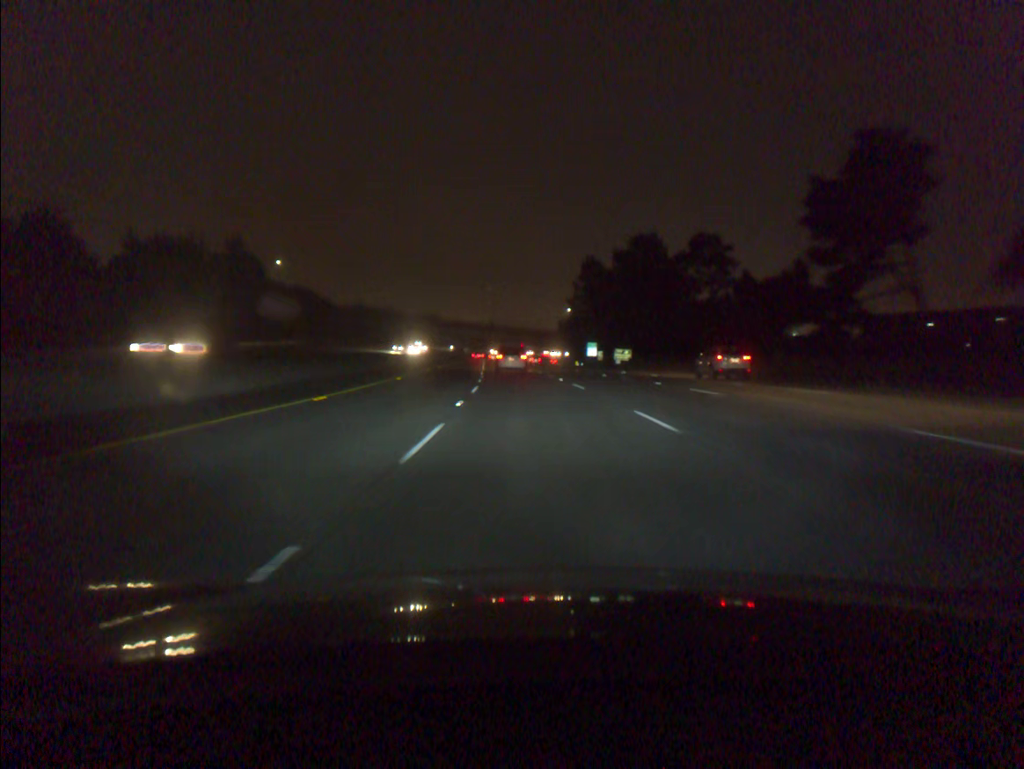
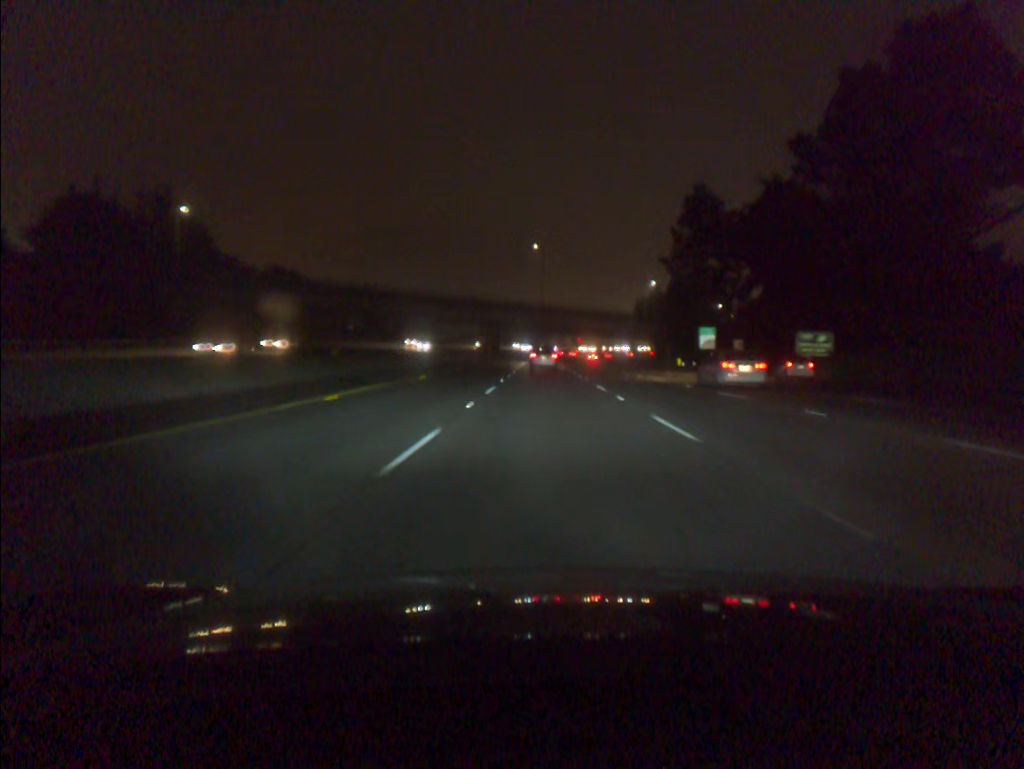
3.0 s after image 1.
(-3.4, +73.8) m; -4°
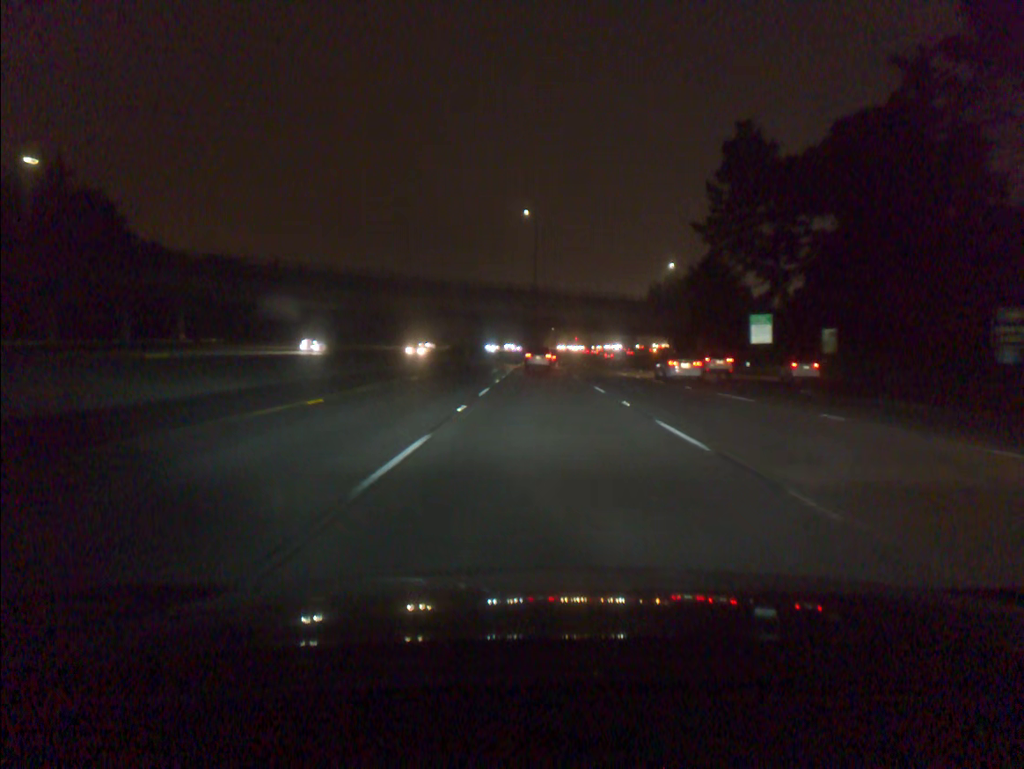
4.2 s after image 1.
(+0.1, +30.1) m; 0°
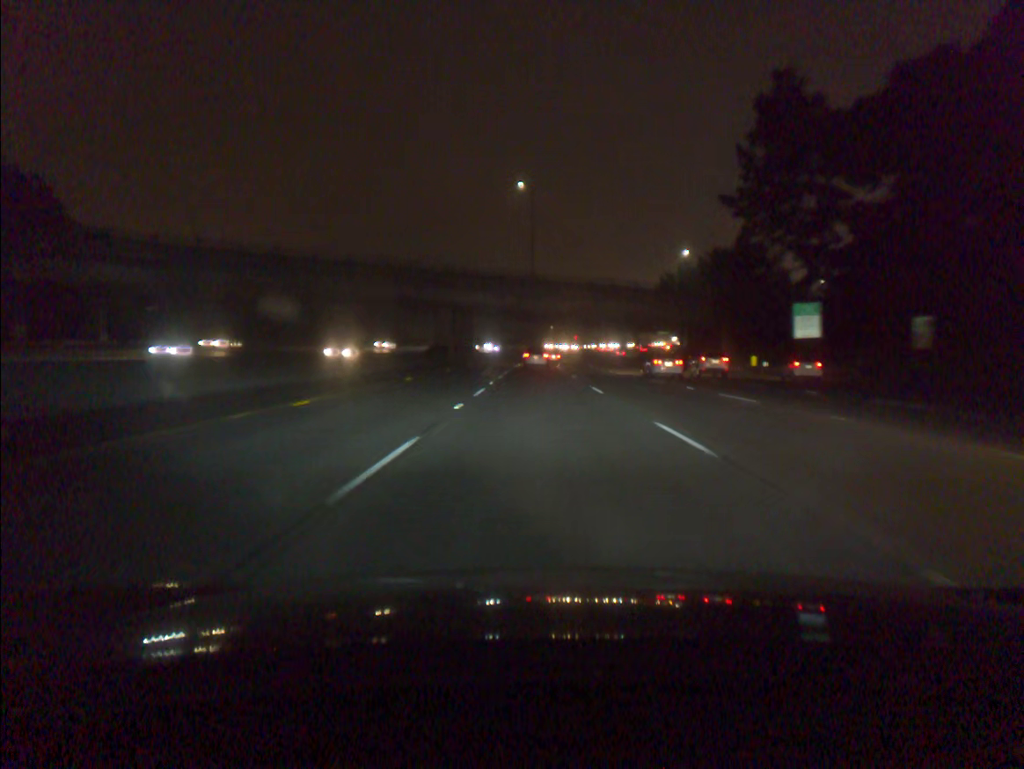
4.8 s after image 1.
(0.0, +15.2) m; 0°
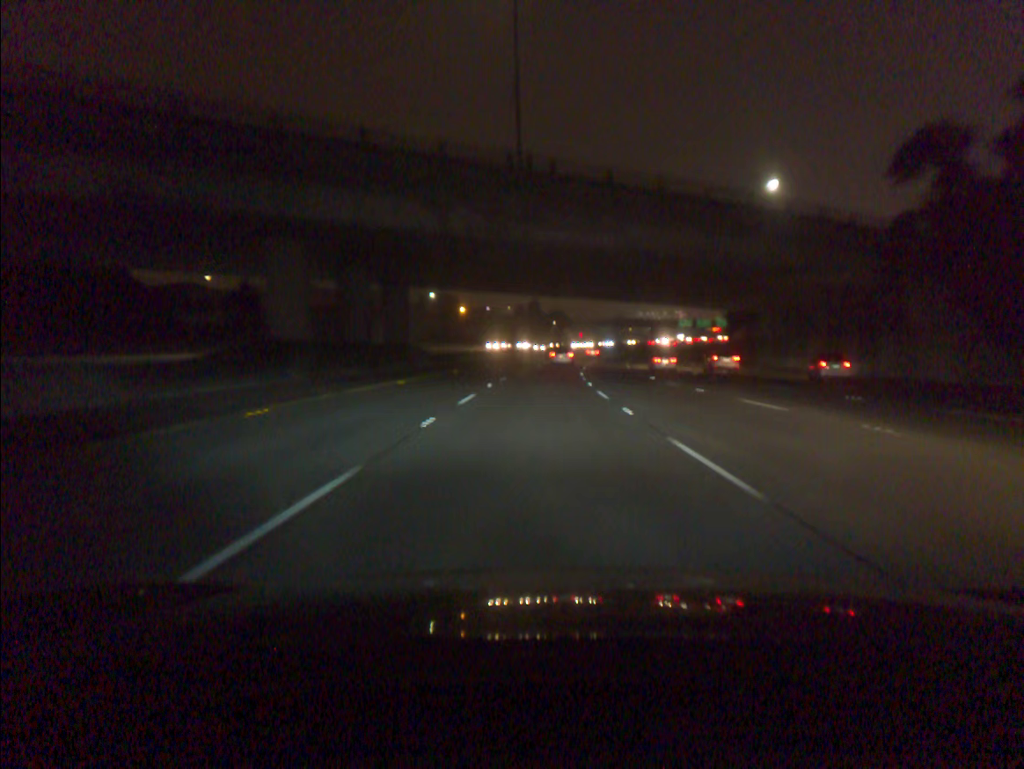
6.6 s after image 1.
(0.0, +46.3) m; 0°
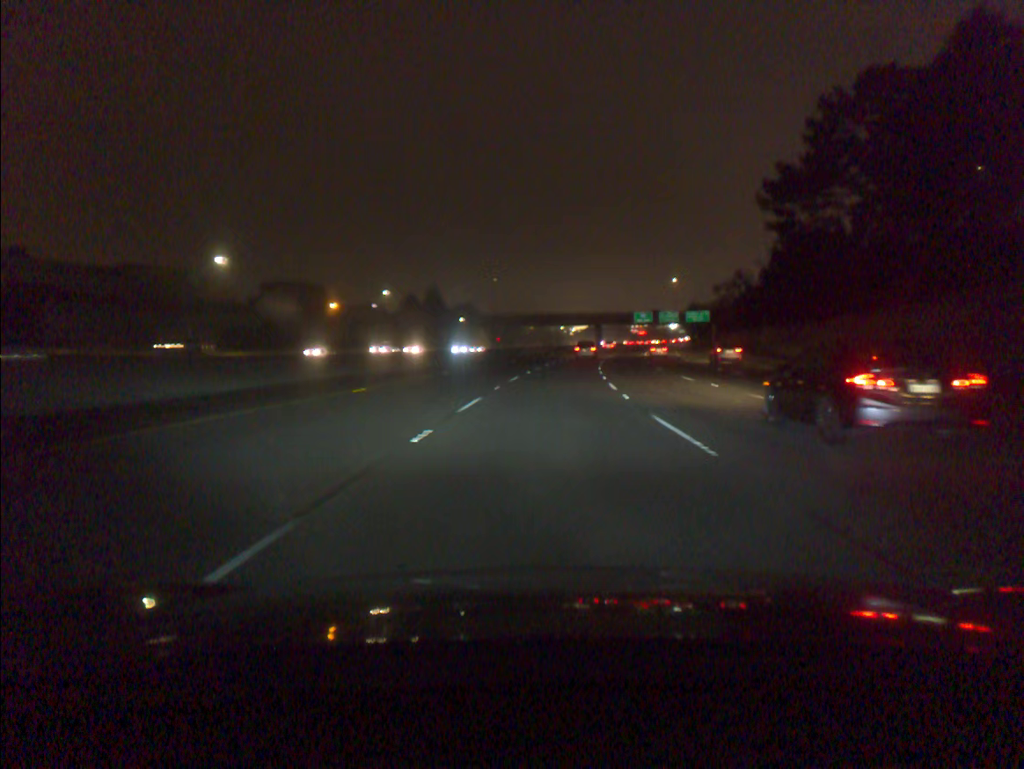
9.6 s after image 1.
(+2.9, +80.0) m; +6°
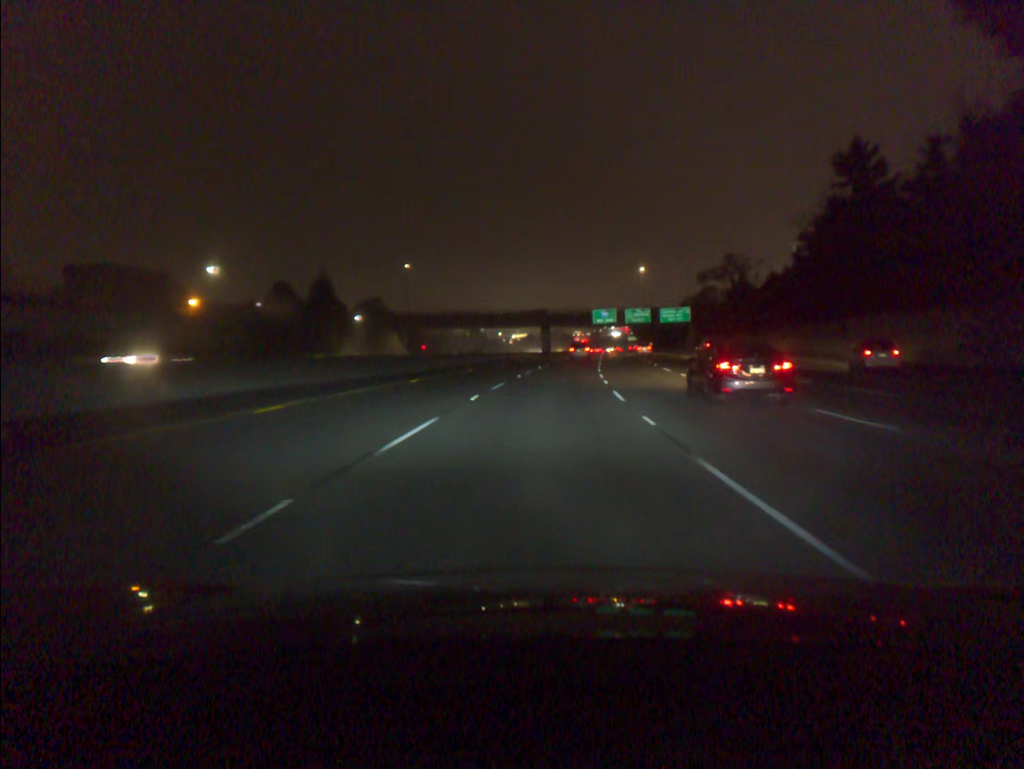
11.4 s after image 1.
(+2.2, +49.6) m; +5°
